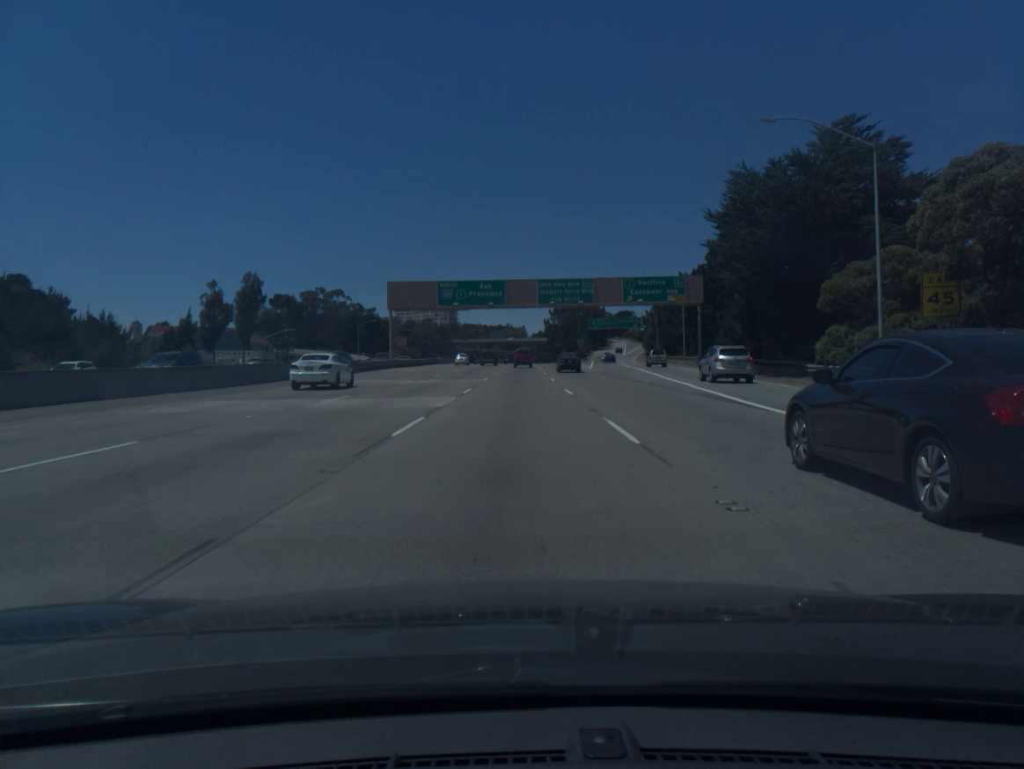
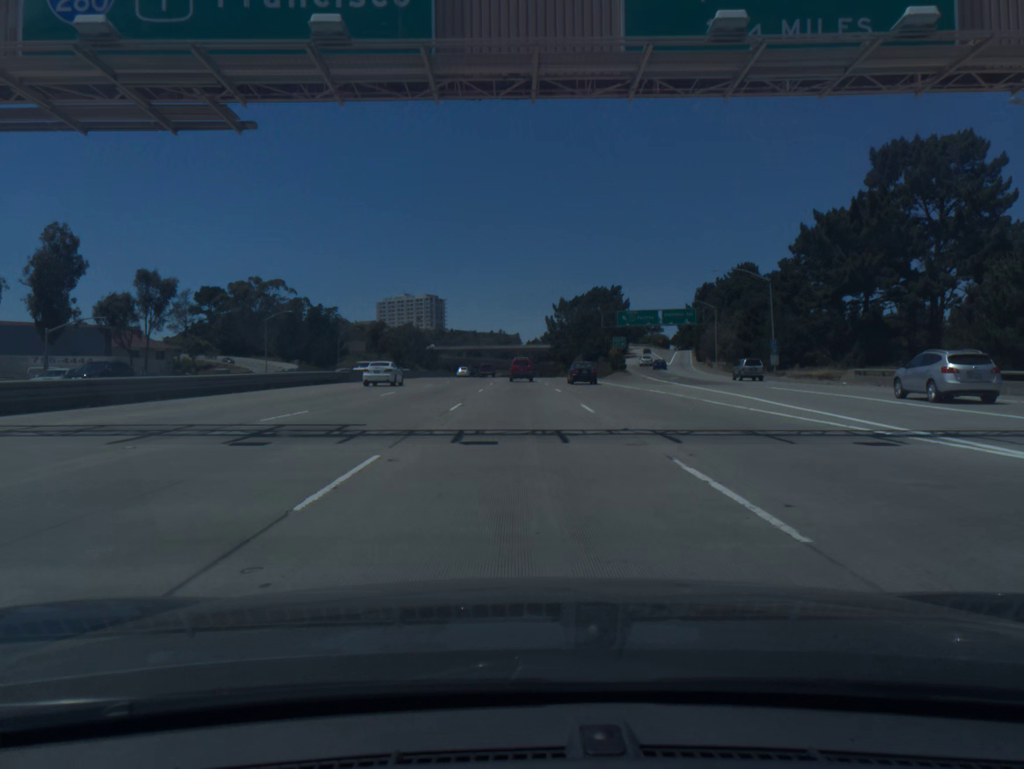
(+0.1, +64.7) m; 0°
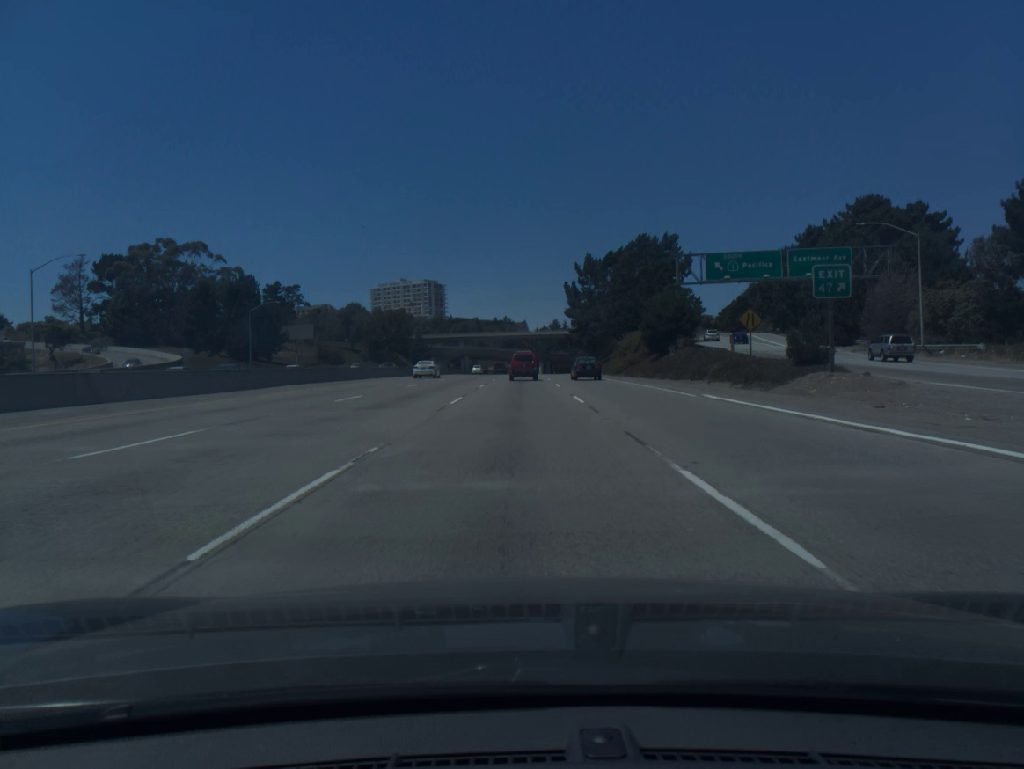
(+0.1, +59.8) m; 0°
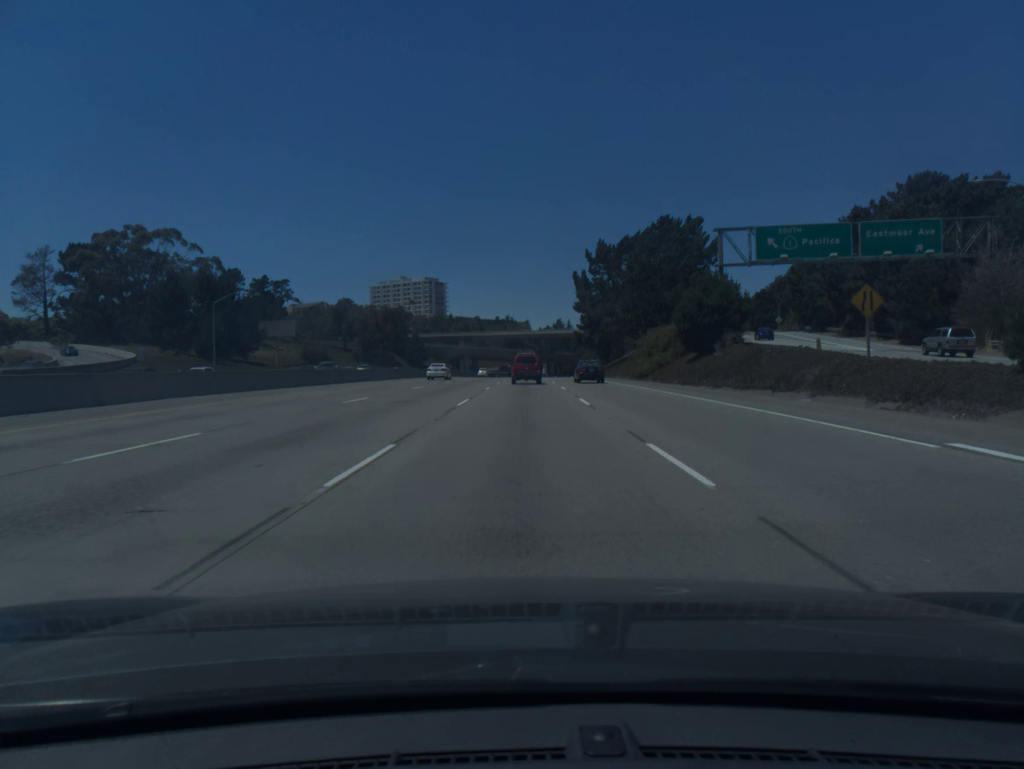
(0.0, +14.3) m; 0°
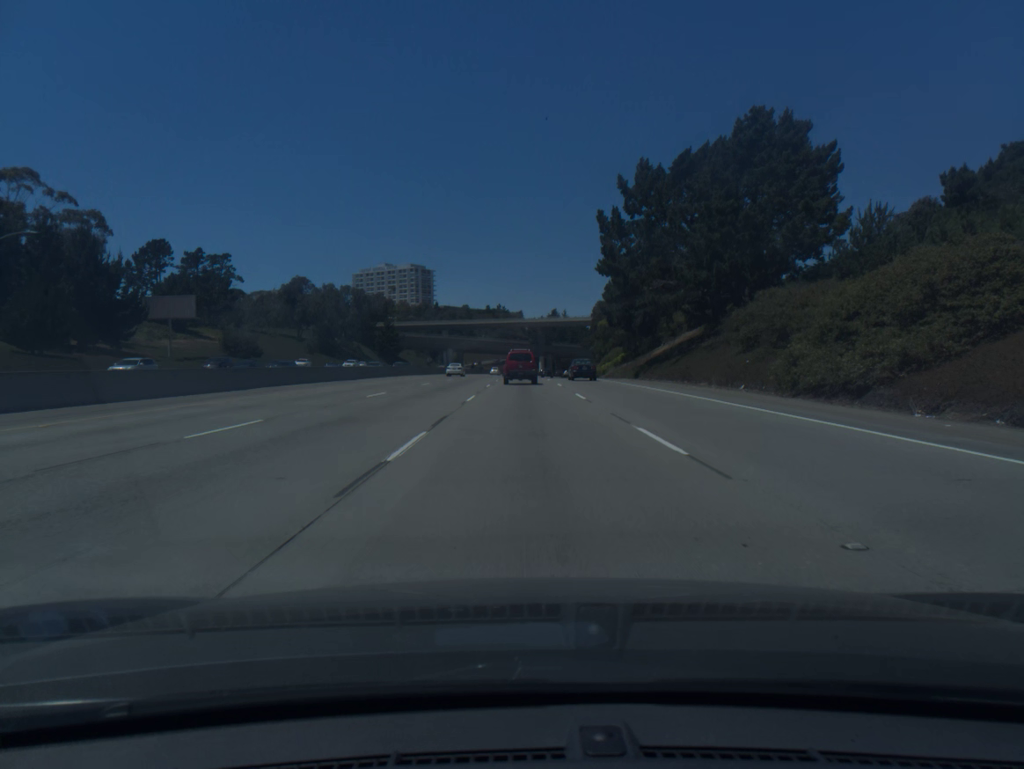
(0.0, +41.2) m; 0°
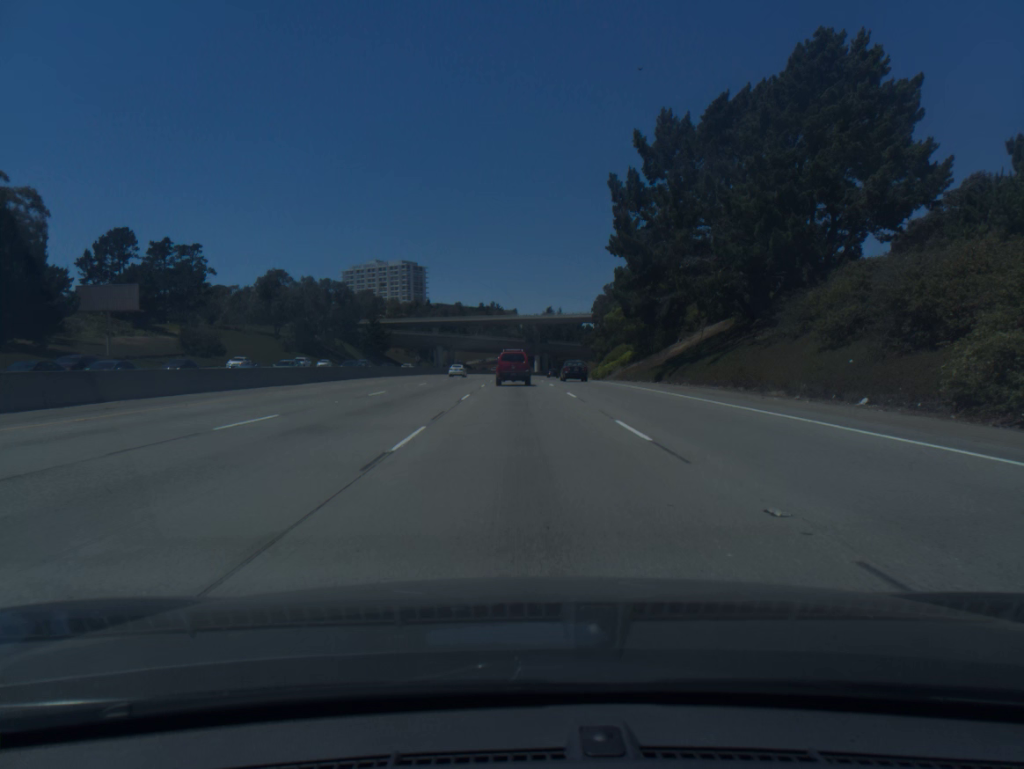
(0.0, +13.2) m; 0°
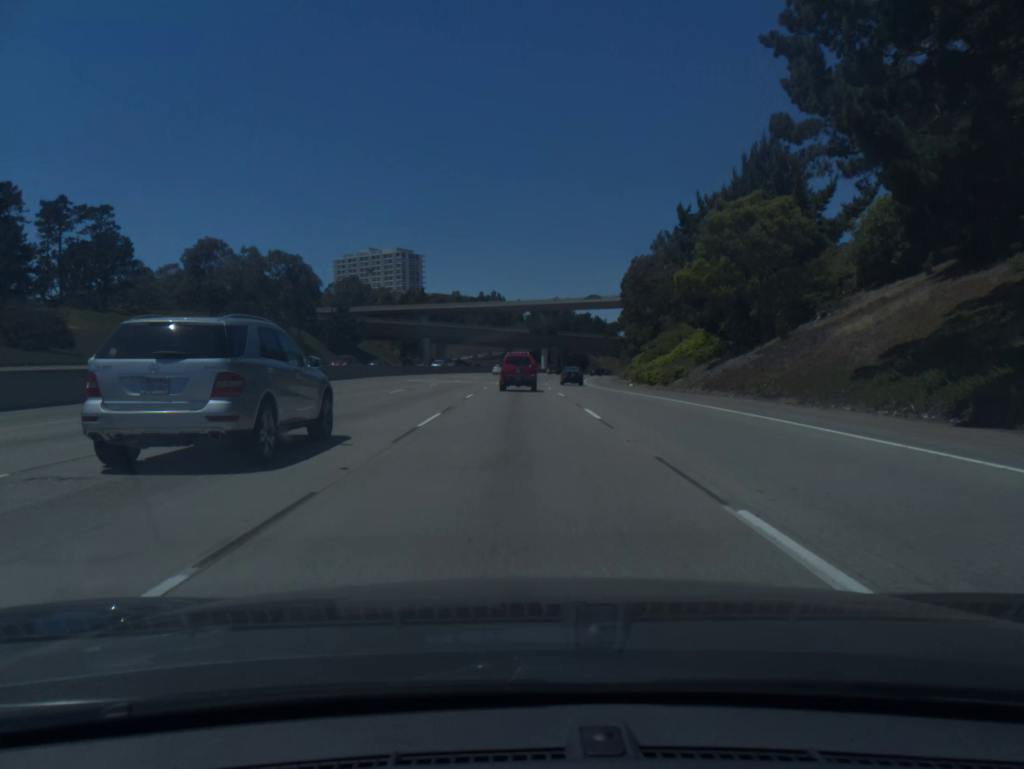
(0.0, +38.3) m; -1°
